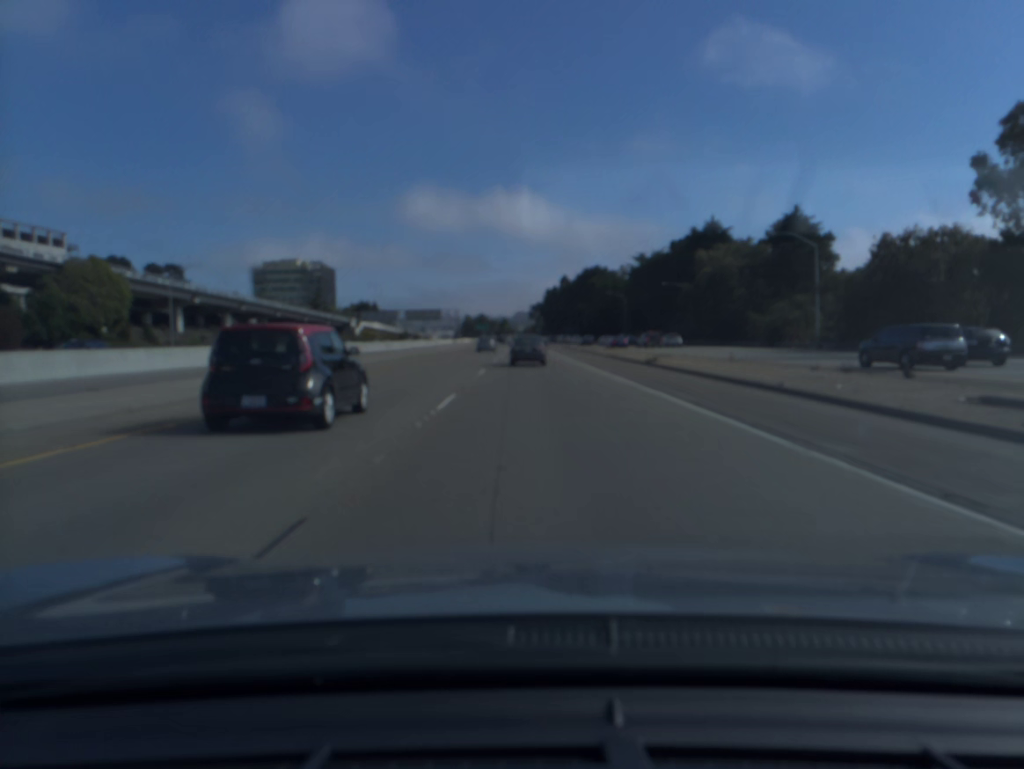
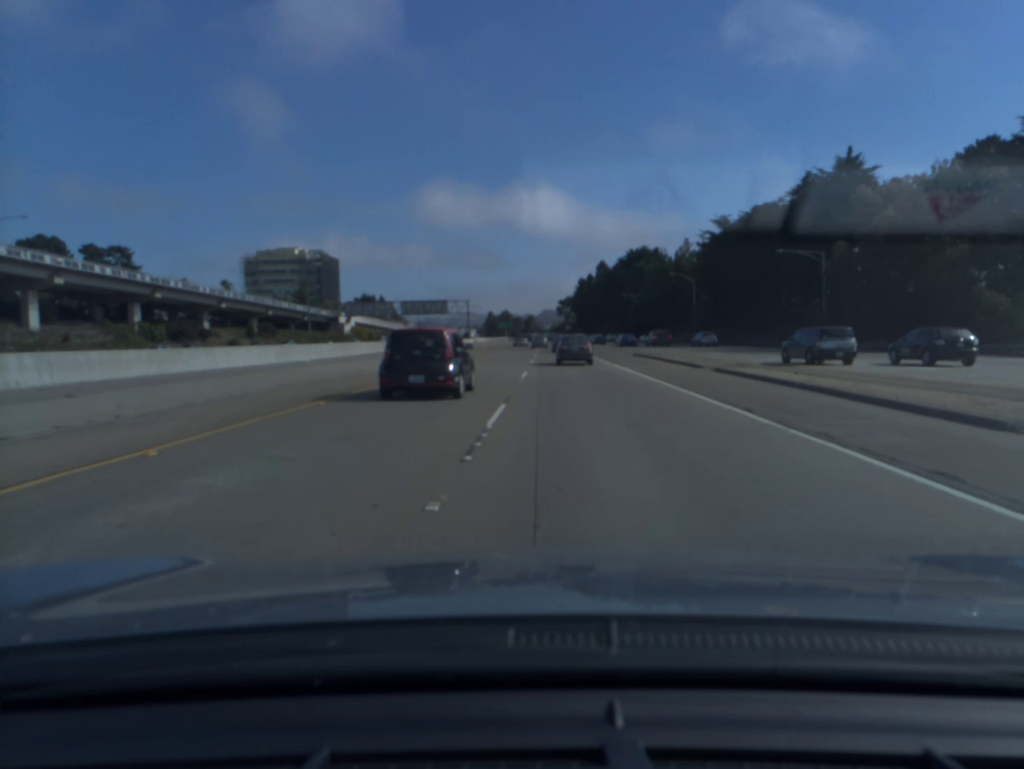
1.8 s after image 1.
(-0.8, +46.3) m; -2°
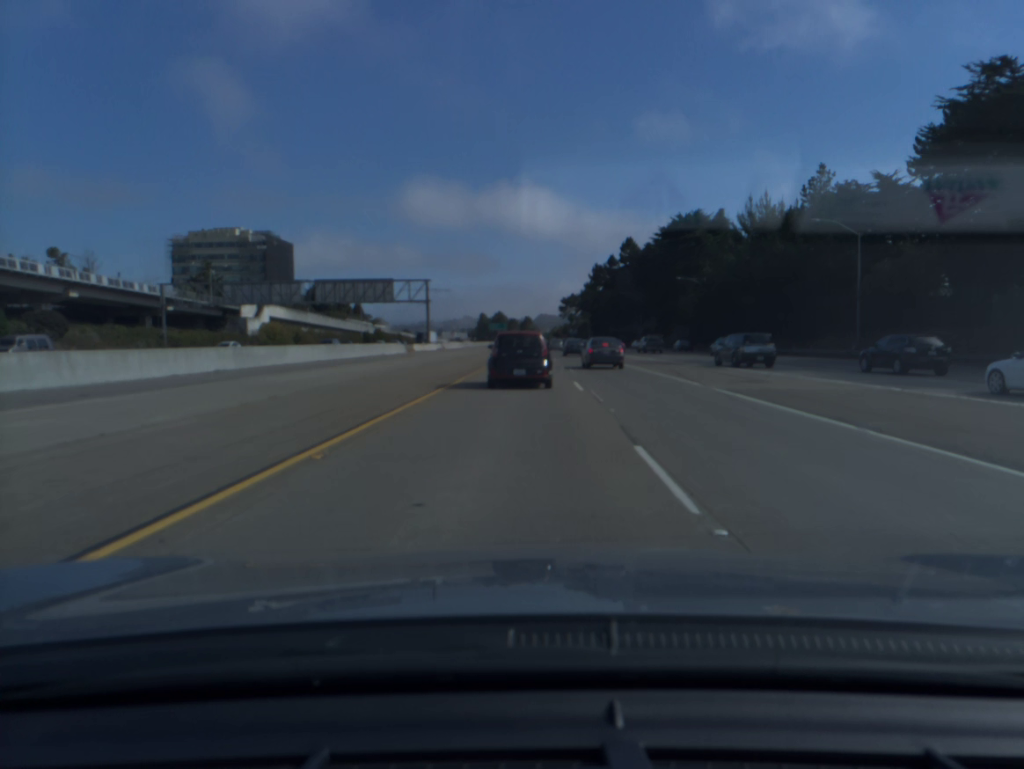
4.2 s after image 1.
(-0.3, +65.0) m; 0°
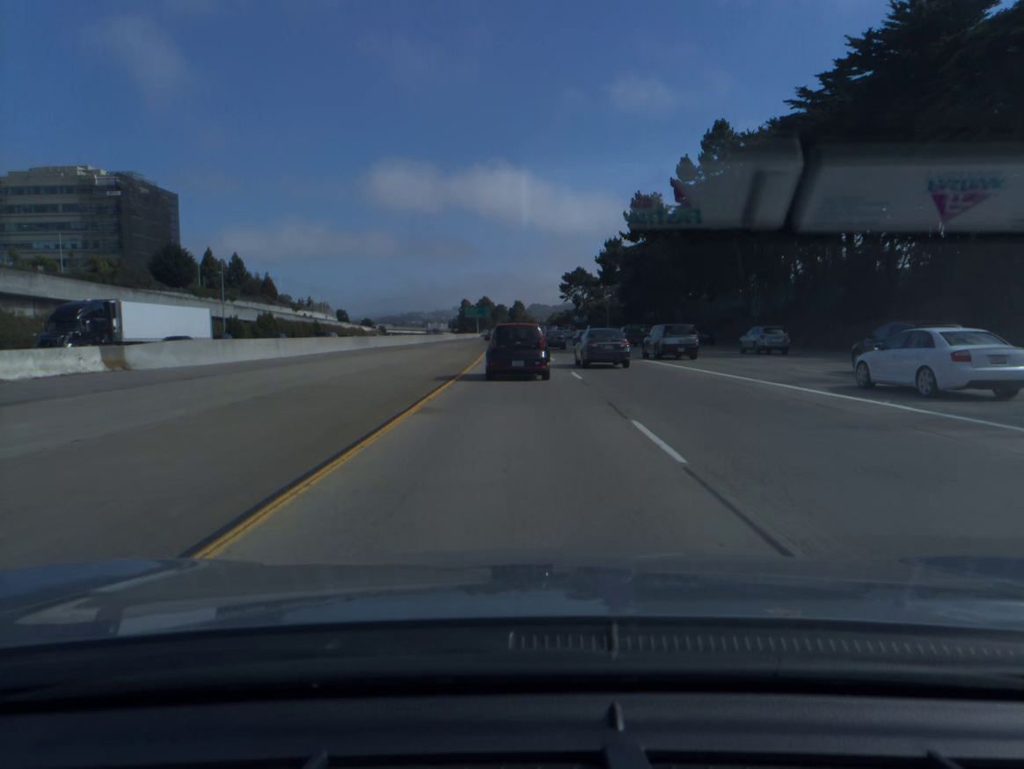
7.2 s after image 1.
(+0.8, +86.6) m; +1°
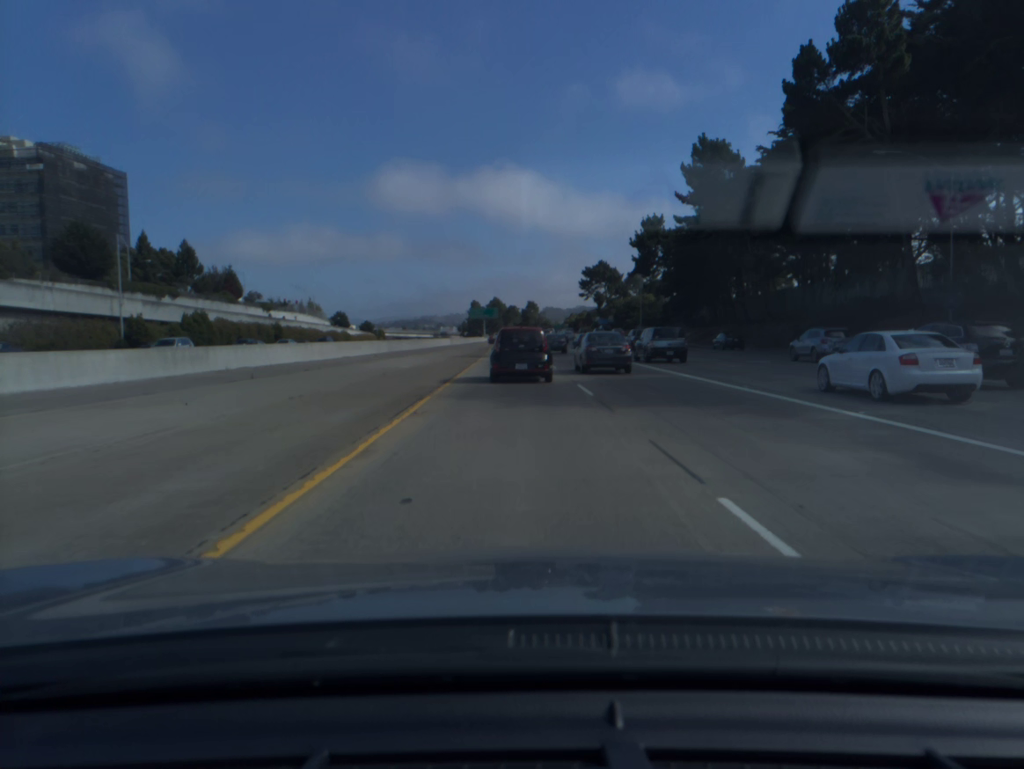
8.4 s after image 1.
(-0.2, +34.3) m; -1°
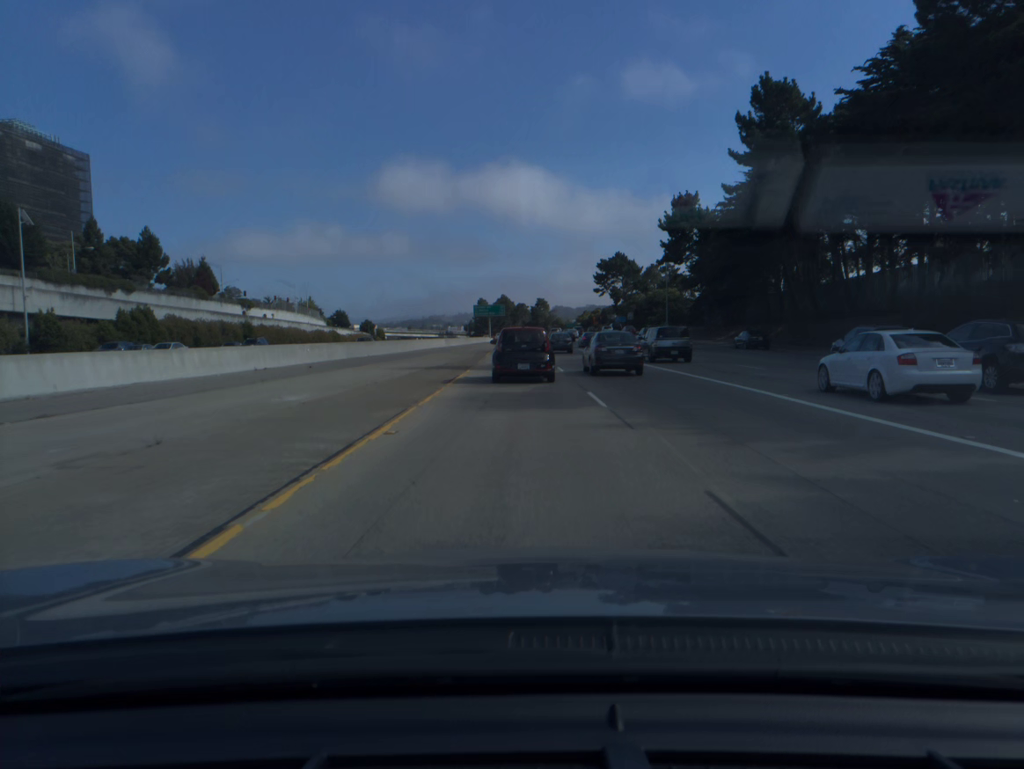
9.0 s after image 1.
(-0.1, +17.3) m; -1°
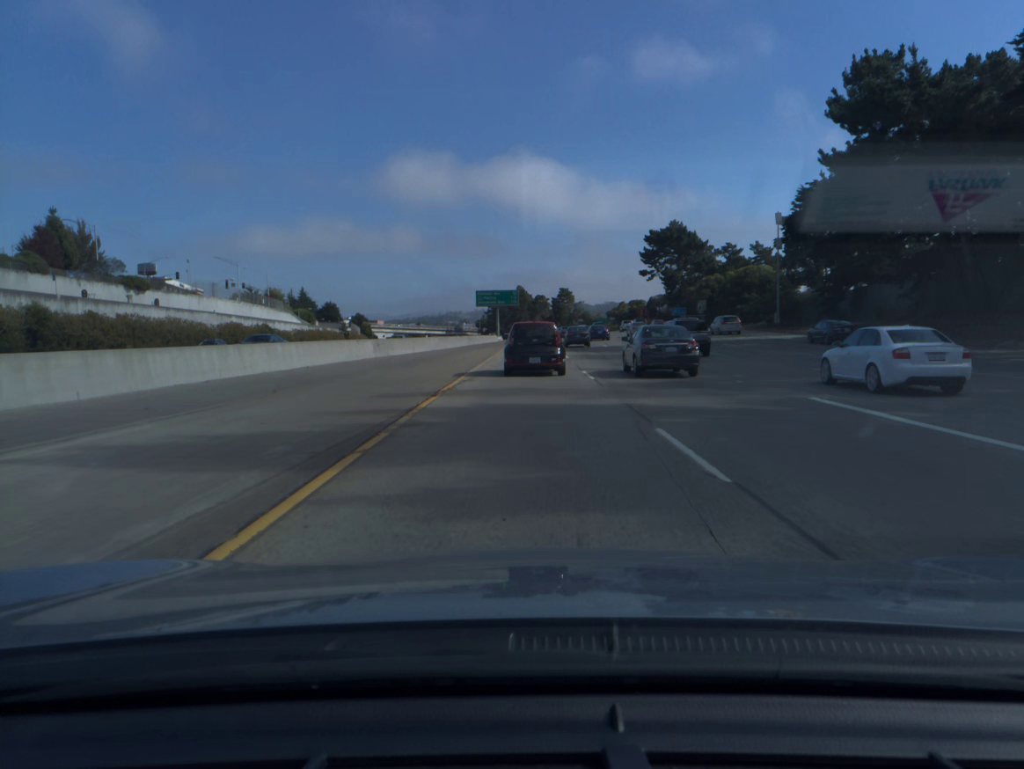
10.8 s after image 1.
(-0.8, +51.5) m; -1°
